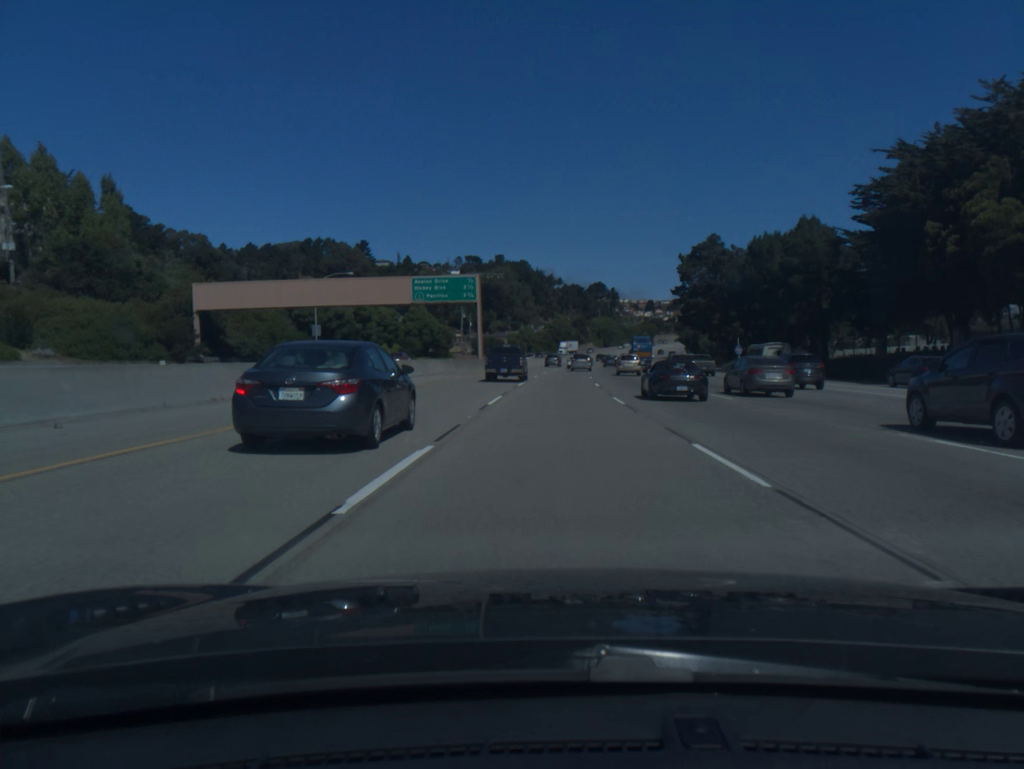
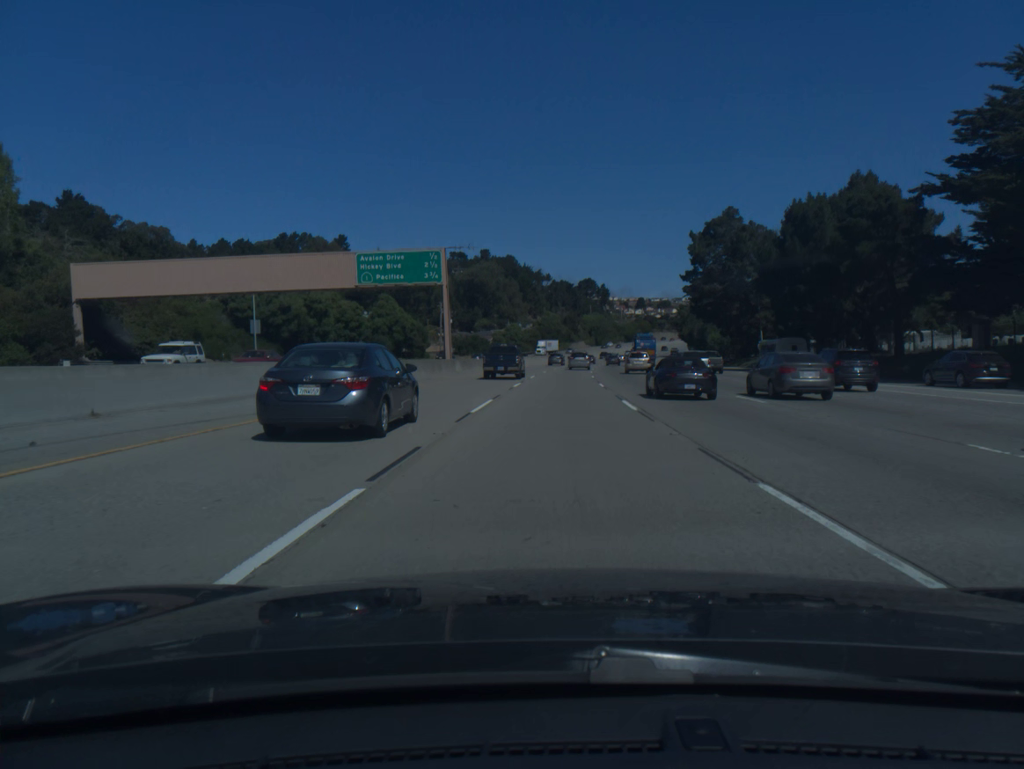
(+0.1, +18.4) m; +1°
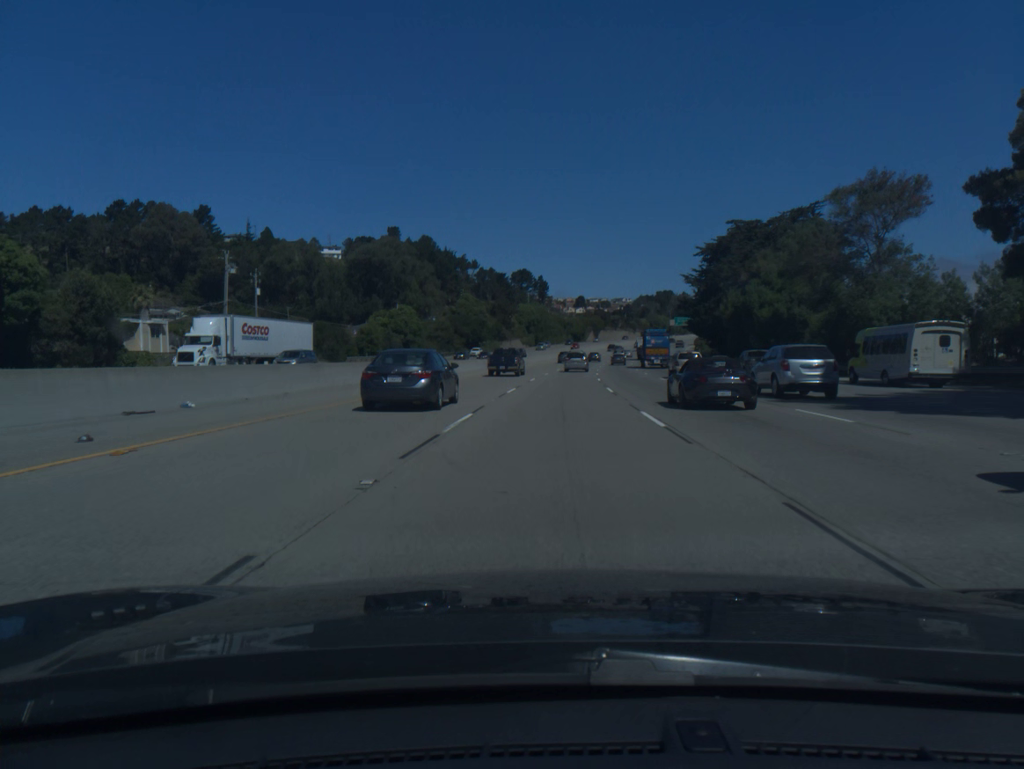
(+3.8, +92.1) m; +5°
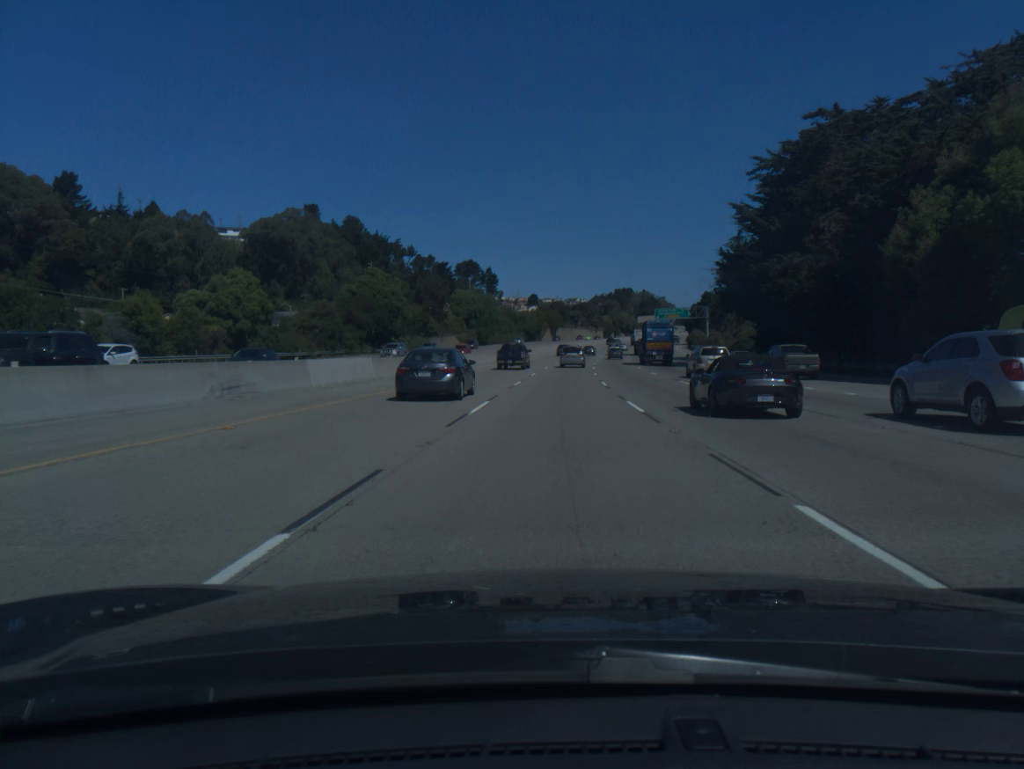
(+1.6, +55.1) m; +3°
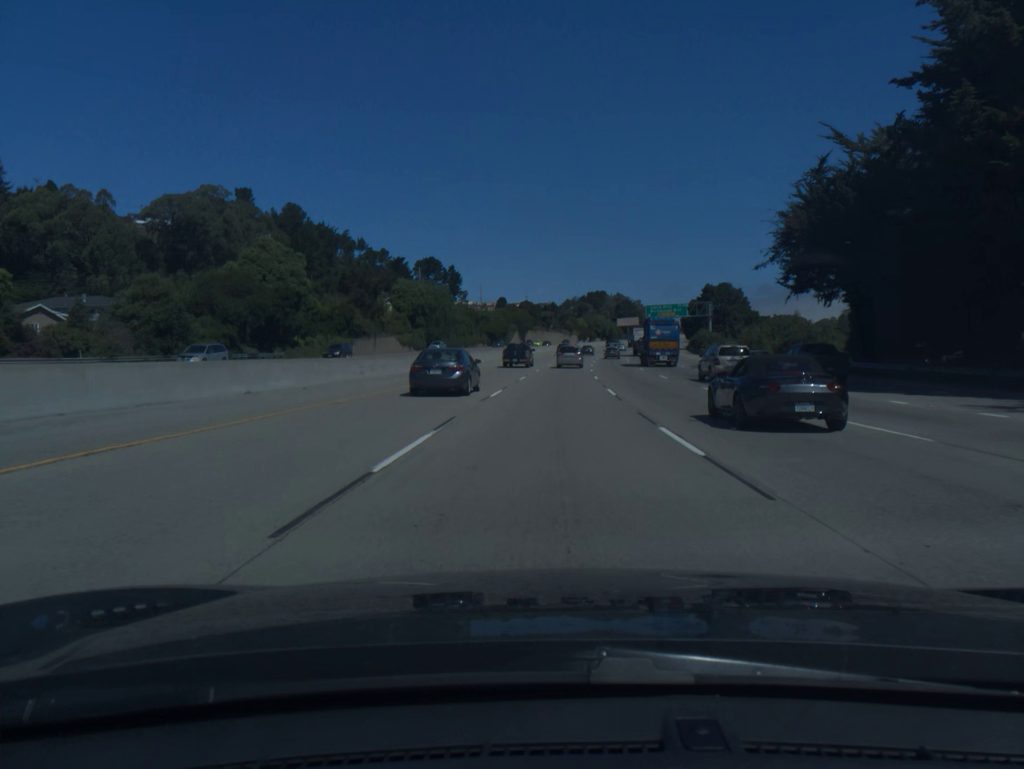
(+0.7, +36.6) m; +2°
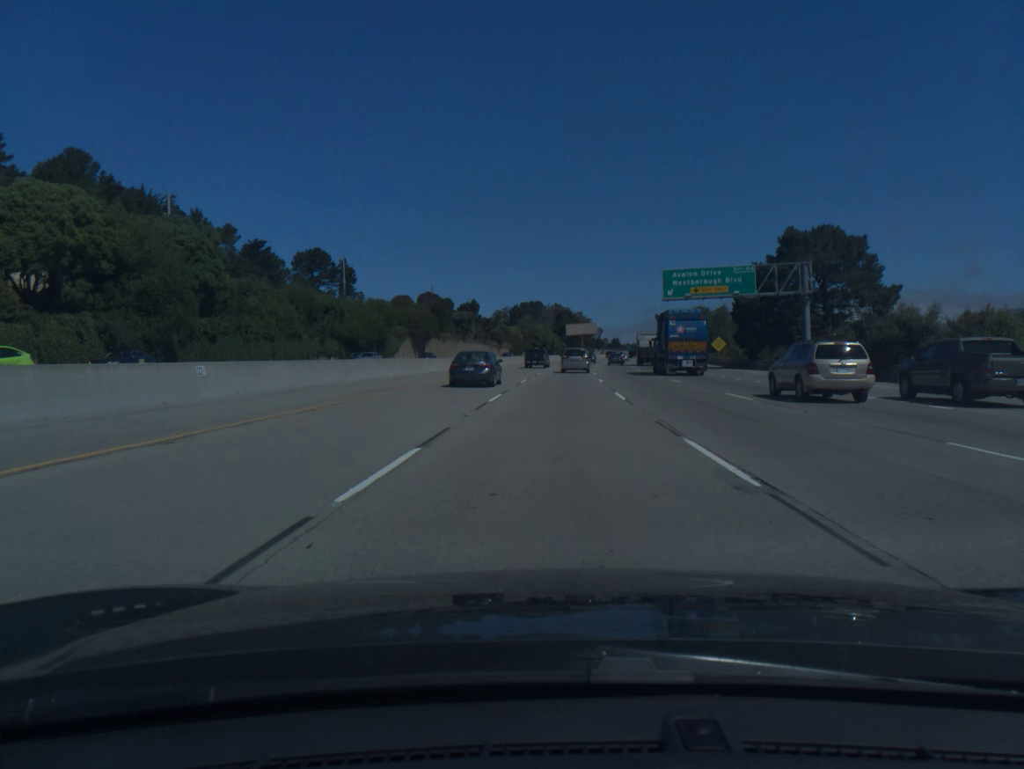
(+3.8, +89.3) m; +5°
